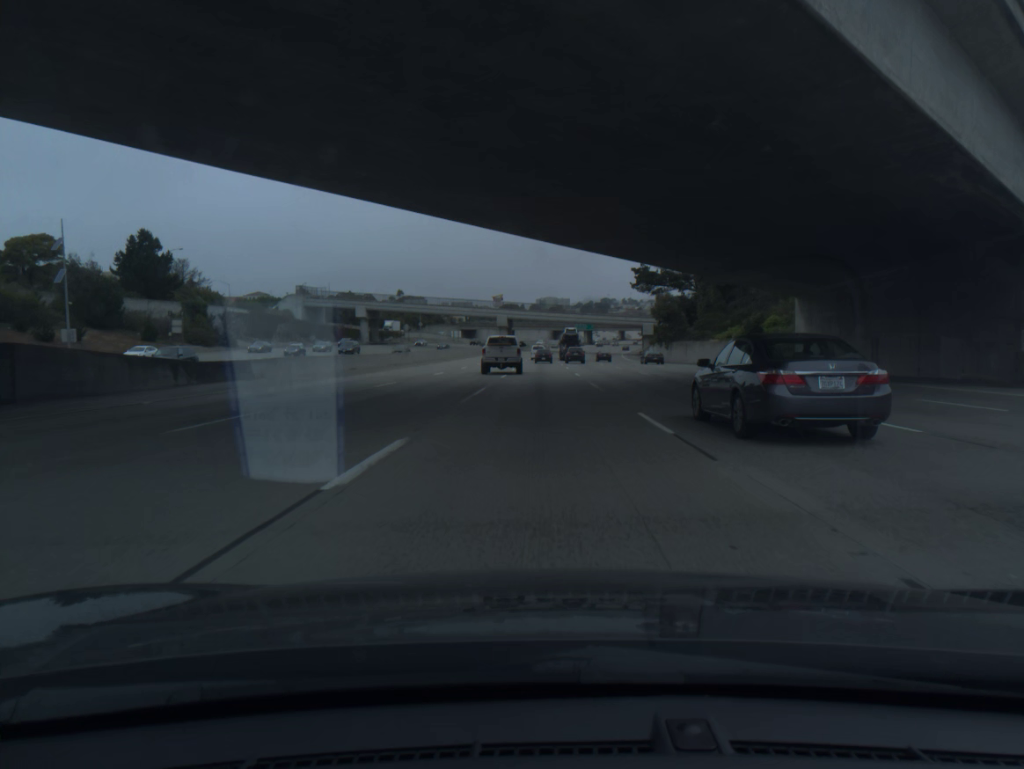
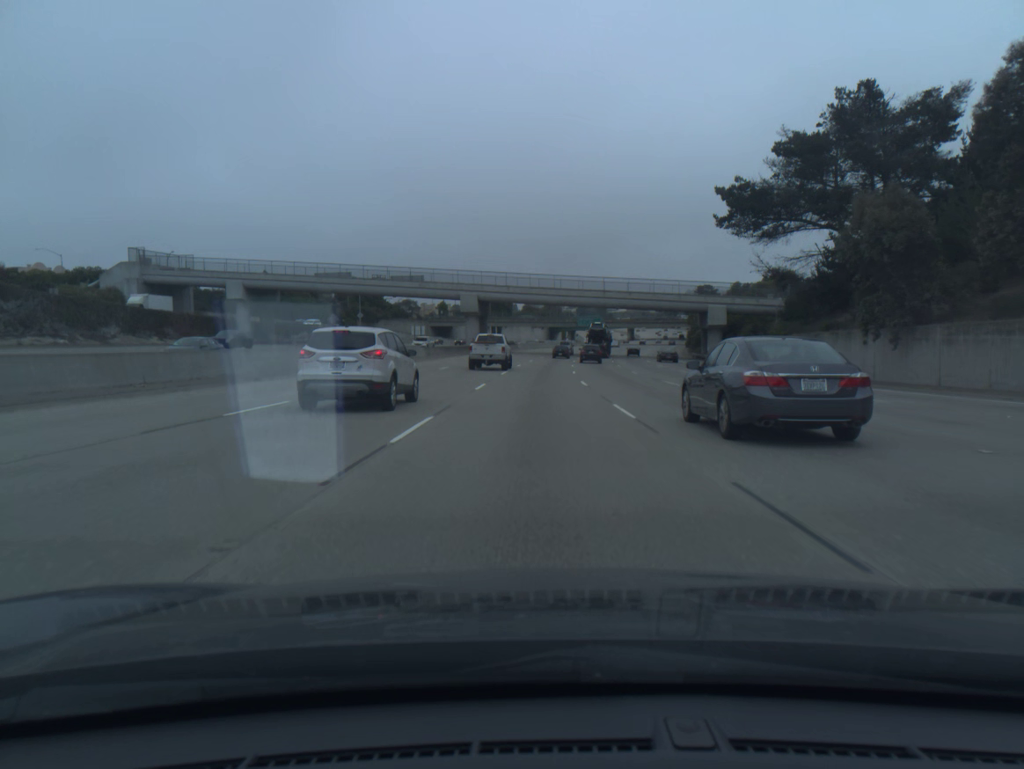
(+0.3, +67.9) m; 0°
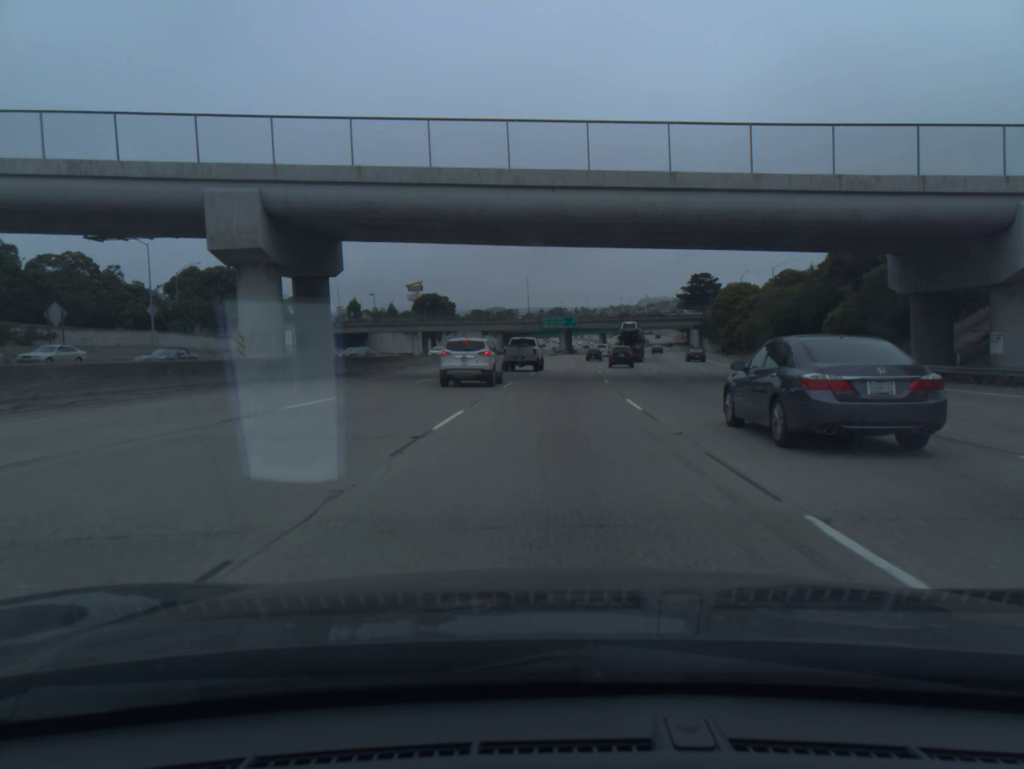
(+1.1, +68.8) m; +3°
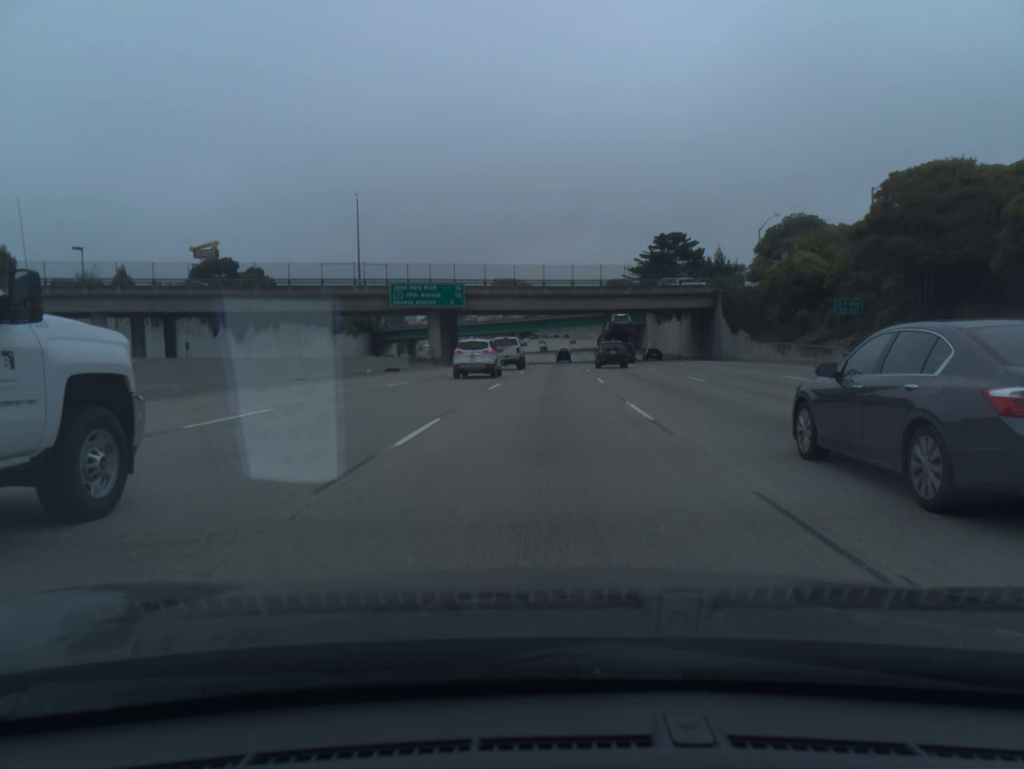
(+5.9, +87.8) m; +7°
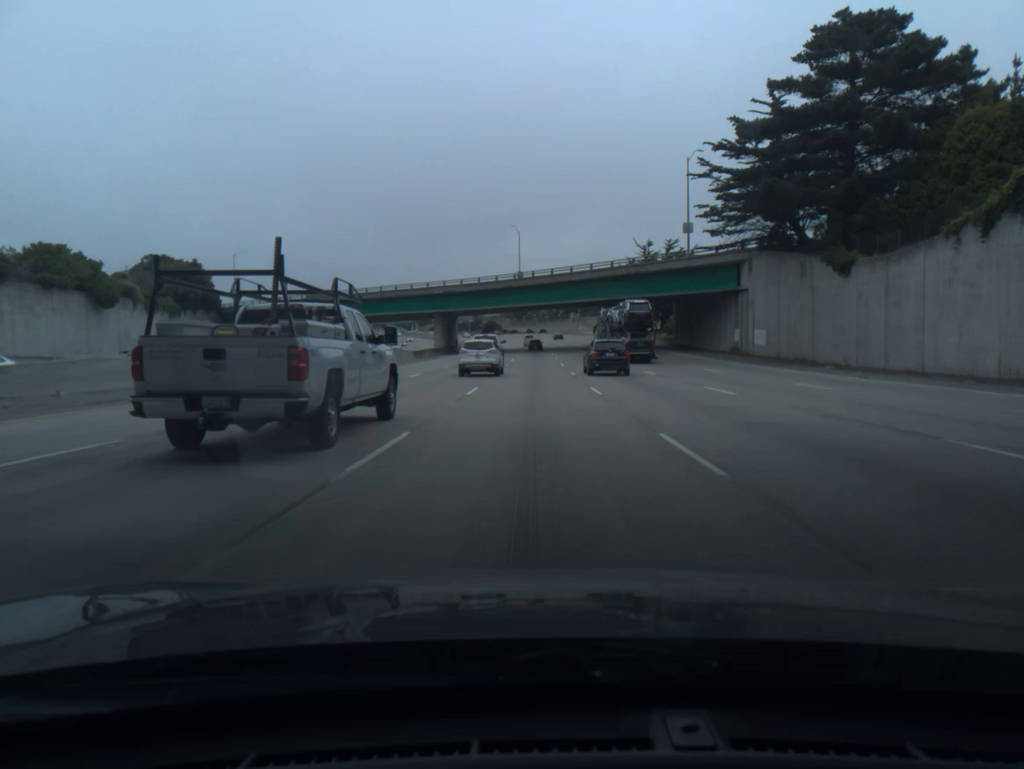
(+2.6, +91.2) m; +2°
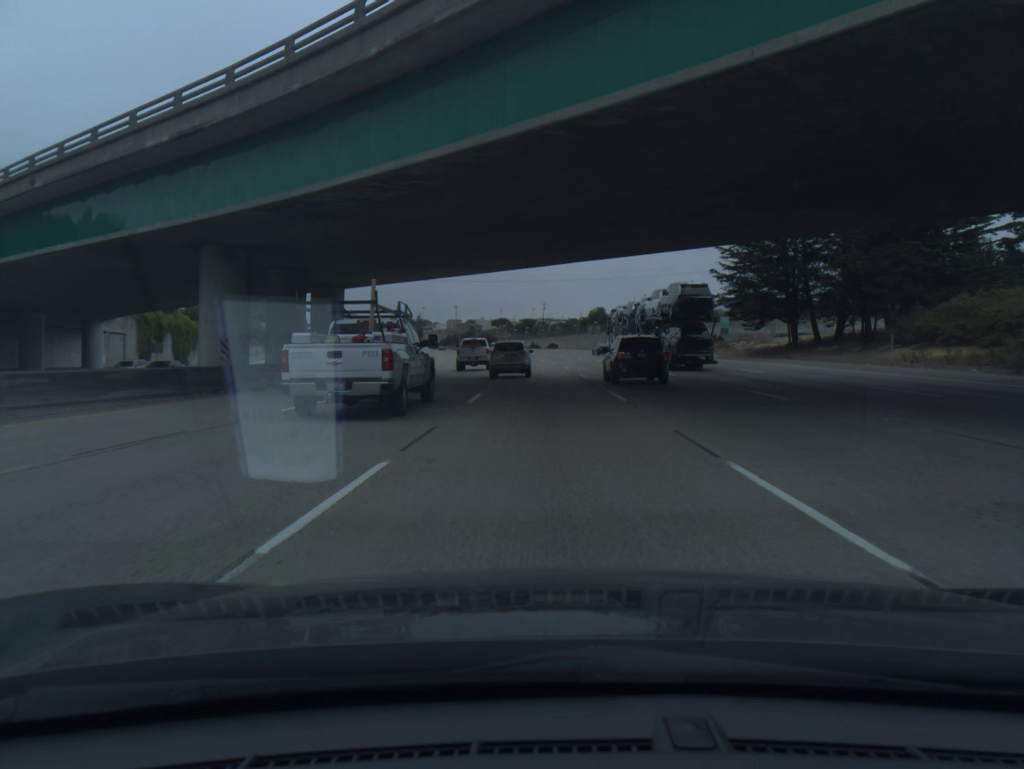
(-0.4, +74.4) m; 0°
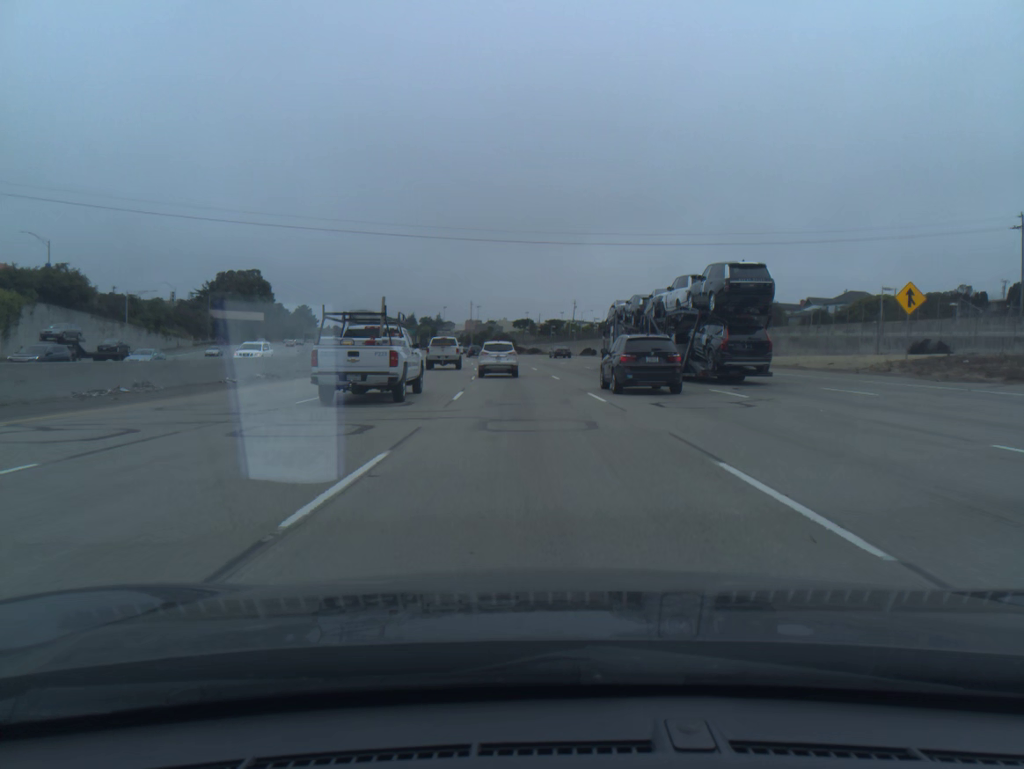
(-0.3, +55.3) m; -2°
